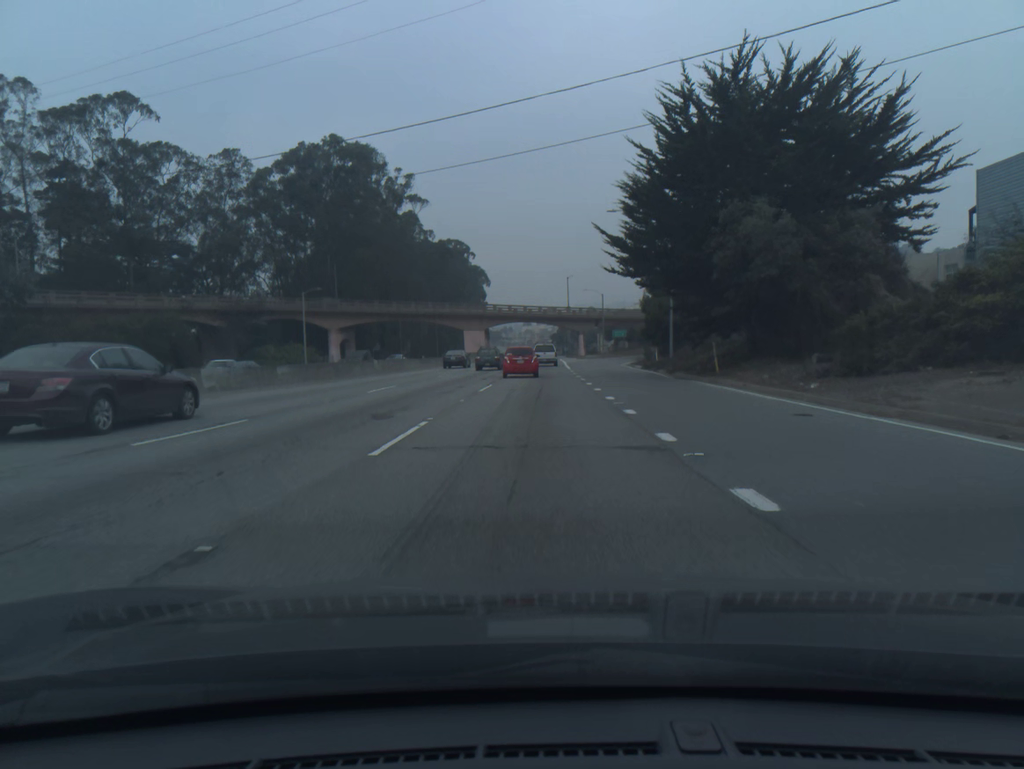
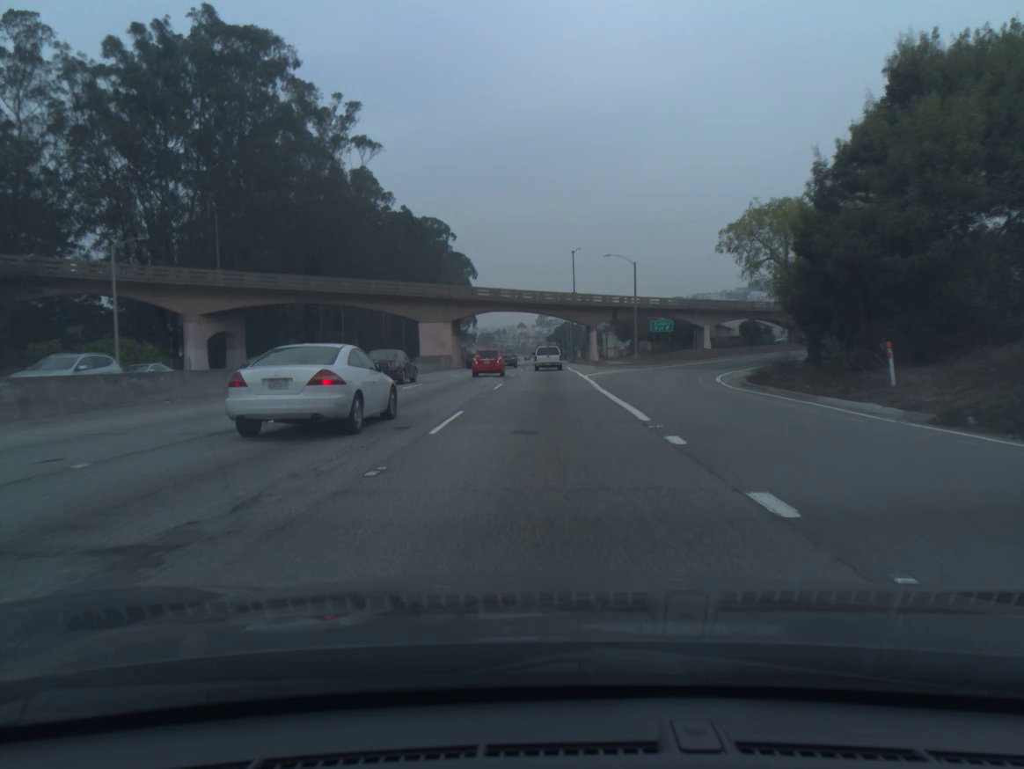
(+0.1, +40.8) m; +1°
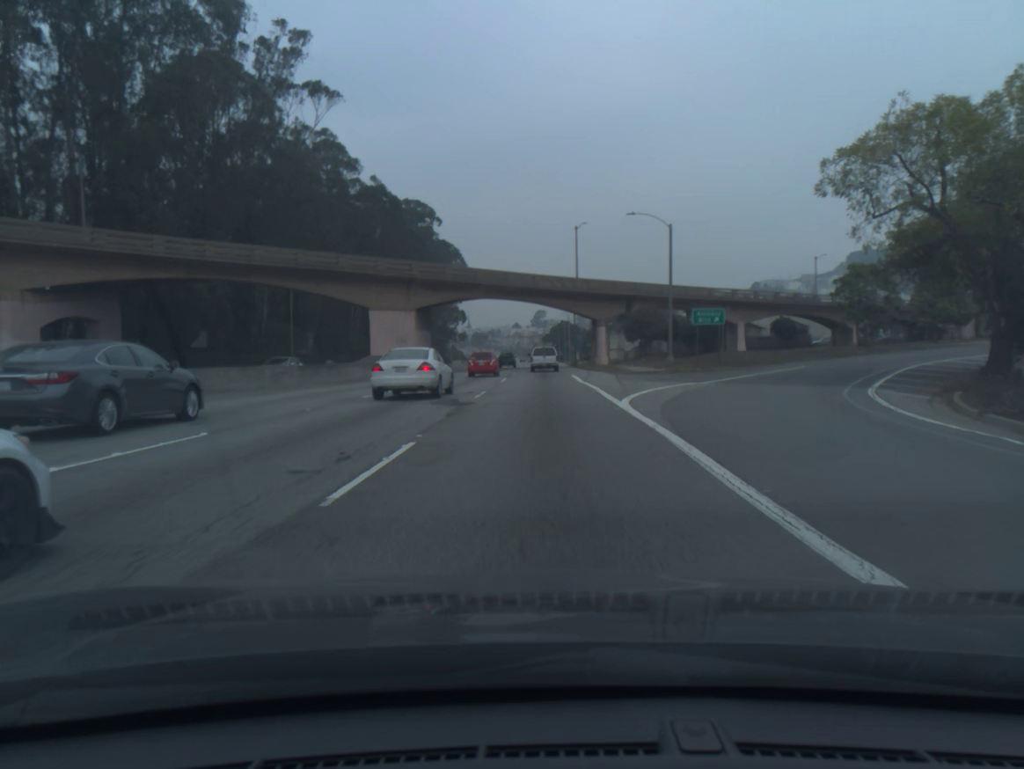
(+0.1, +20.6) m; 0°
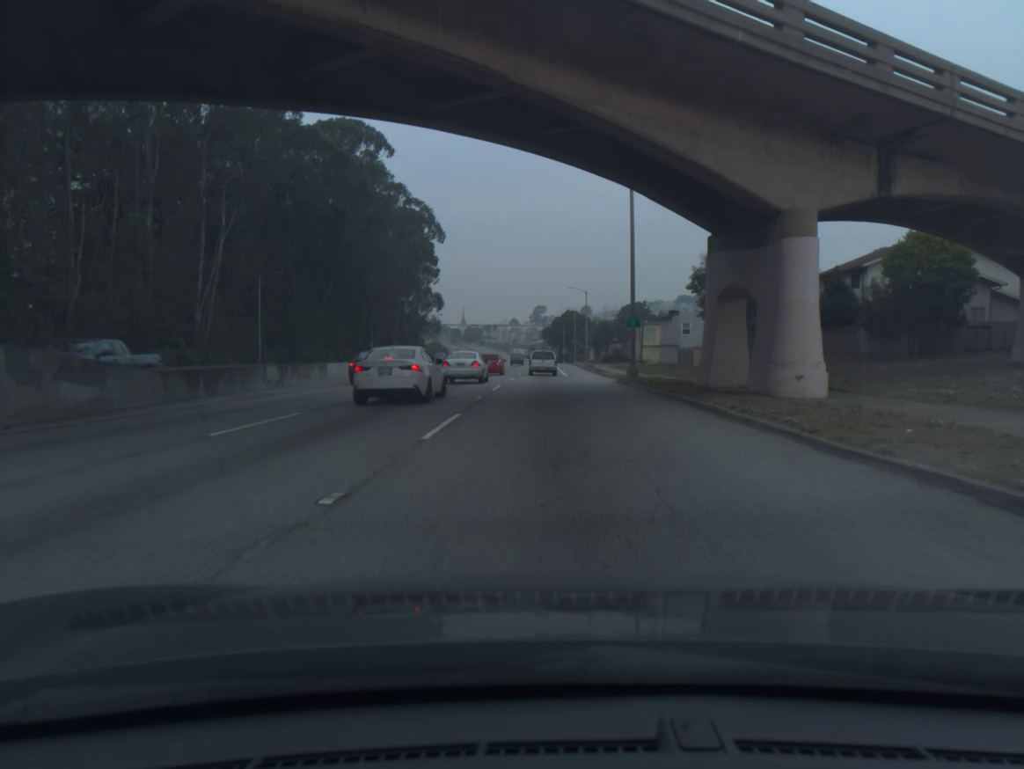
(-0.1, +54.7) m; 0°
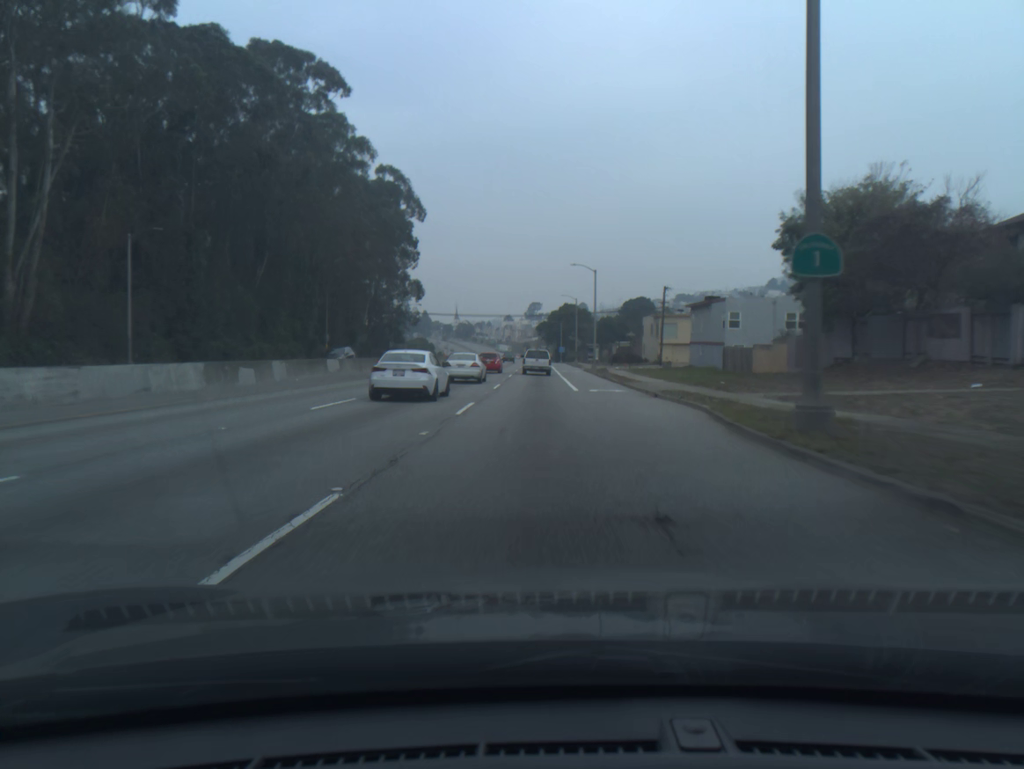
(0.0, +23.4) m; 0°
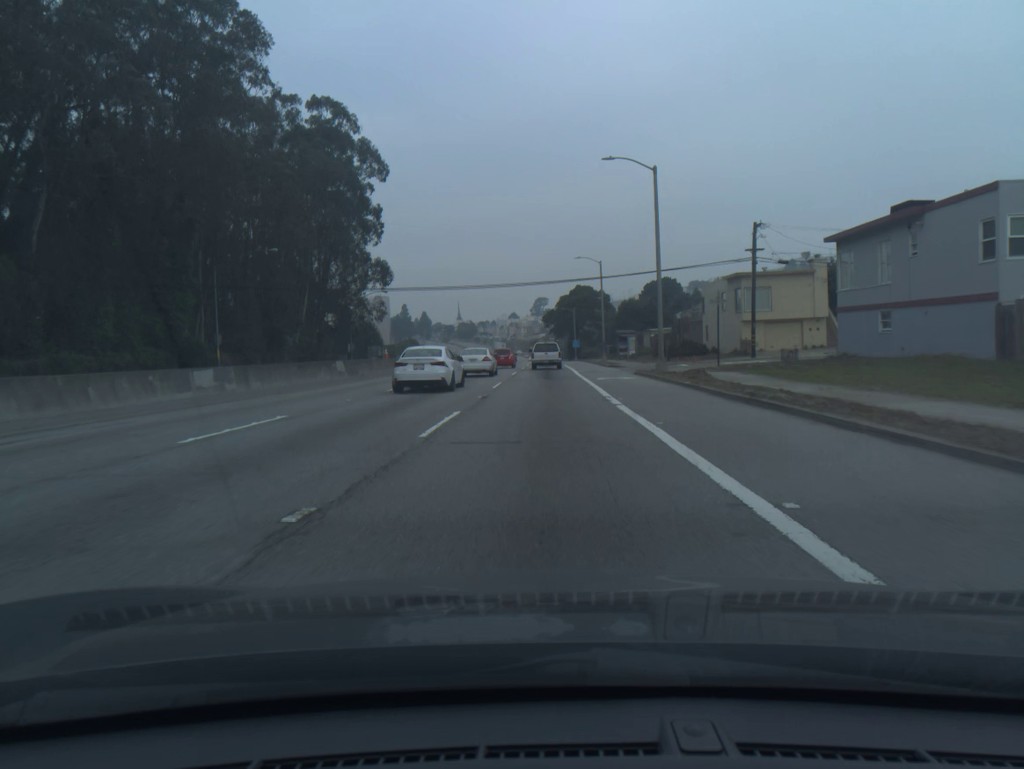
(-0.1, +36.3) m; 0°
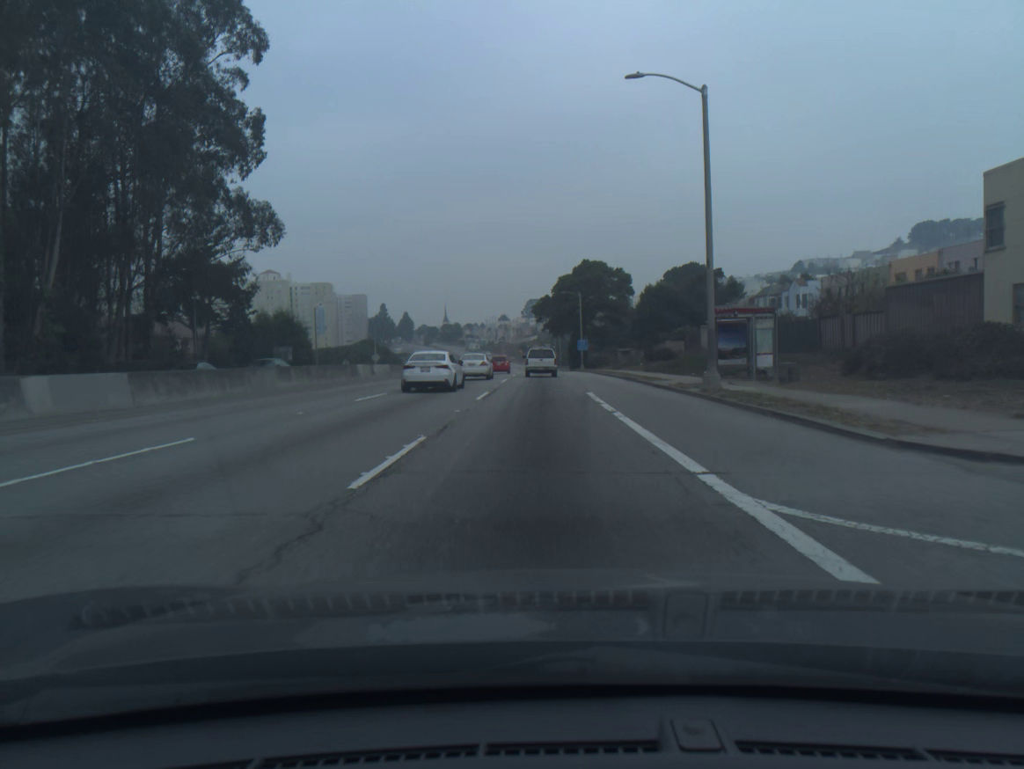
(+0.2, +48.1) m; 0°
